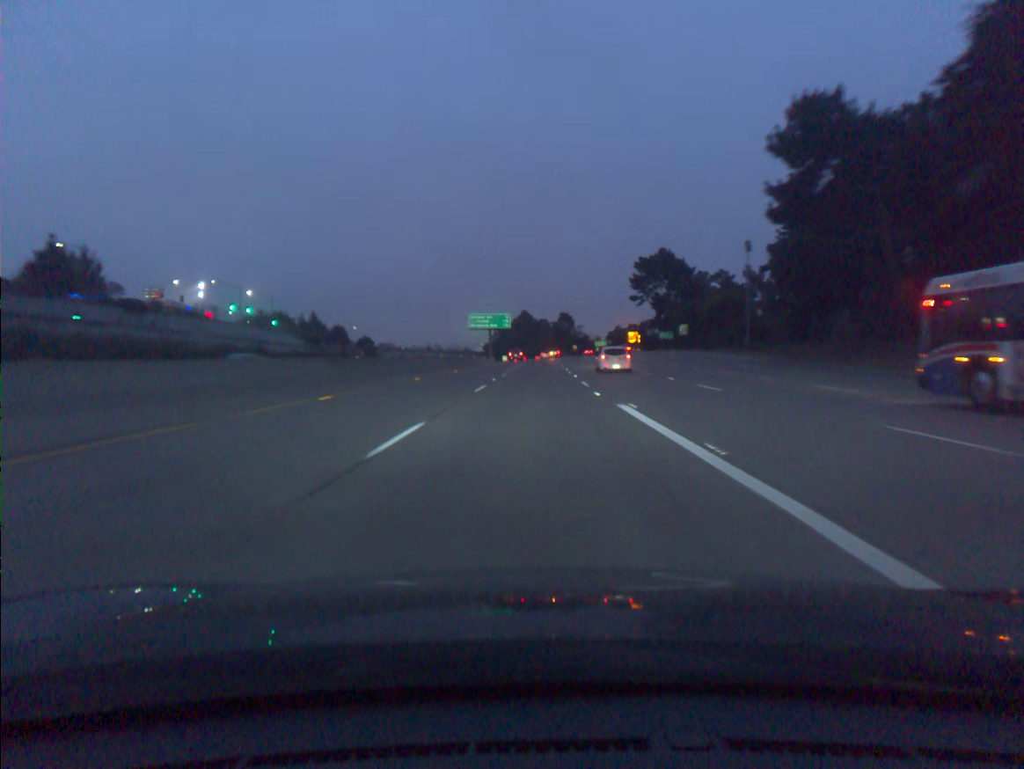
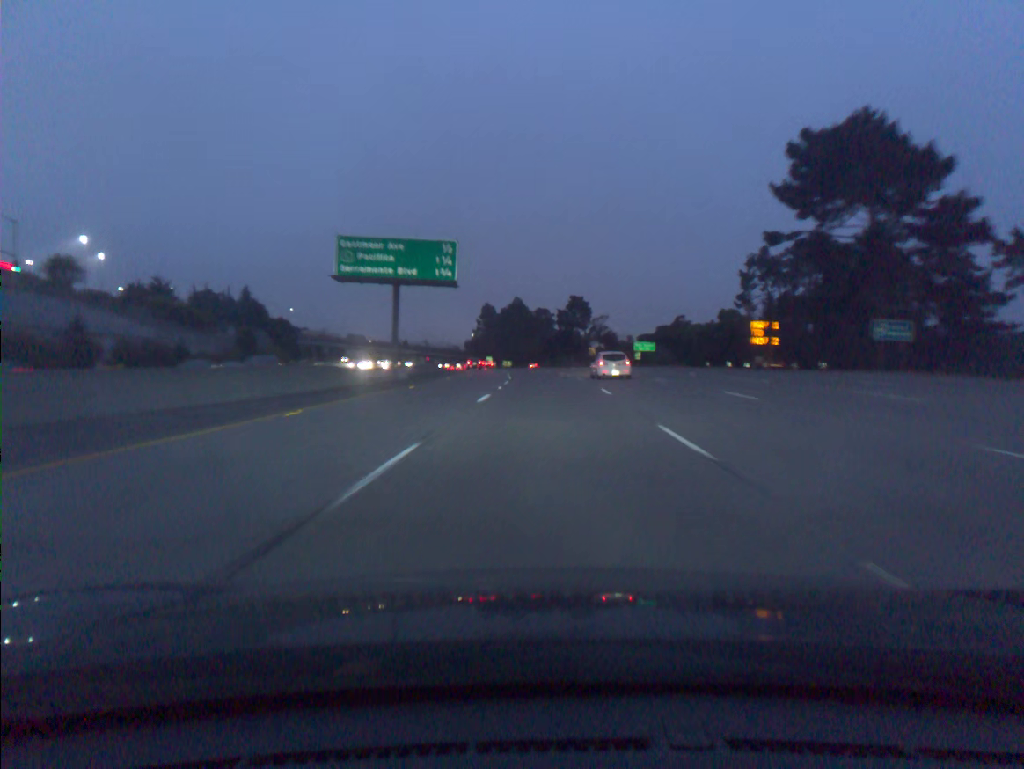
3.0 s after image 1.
(+0.4, +91.3) m; 0°
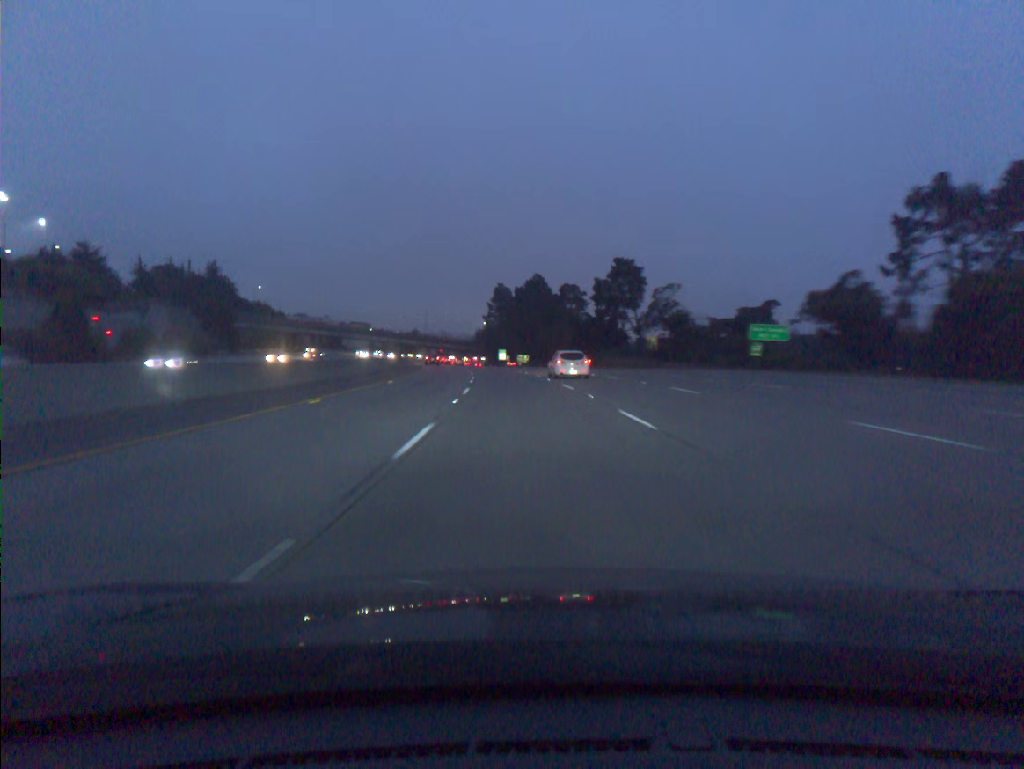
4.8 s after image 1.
(-0.2, +54.7) m; -1°
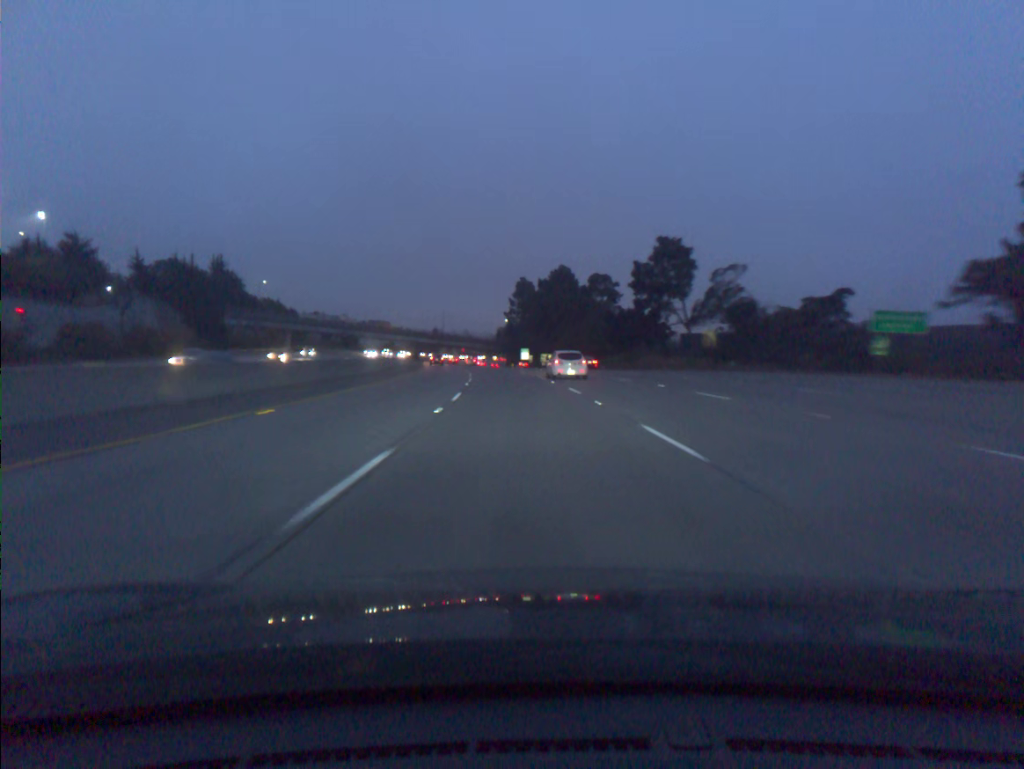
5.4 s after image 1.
(-0.3, +18.3) m; -2°
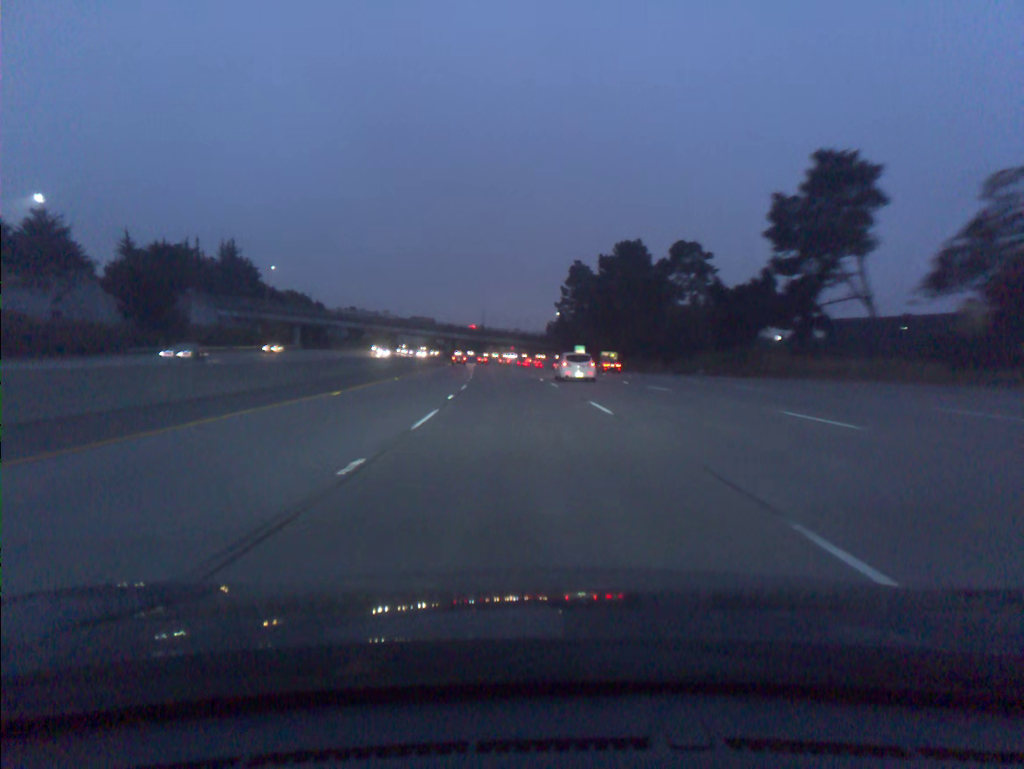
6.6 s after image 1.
(-1.2, +36.8) m; -4°
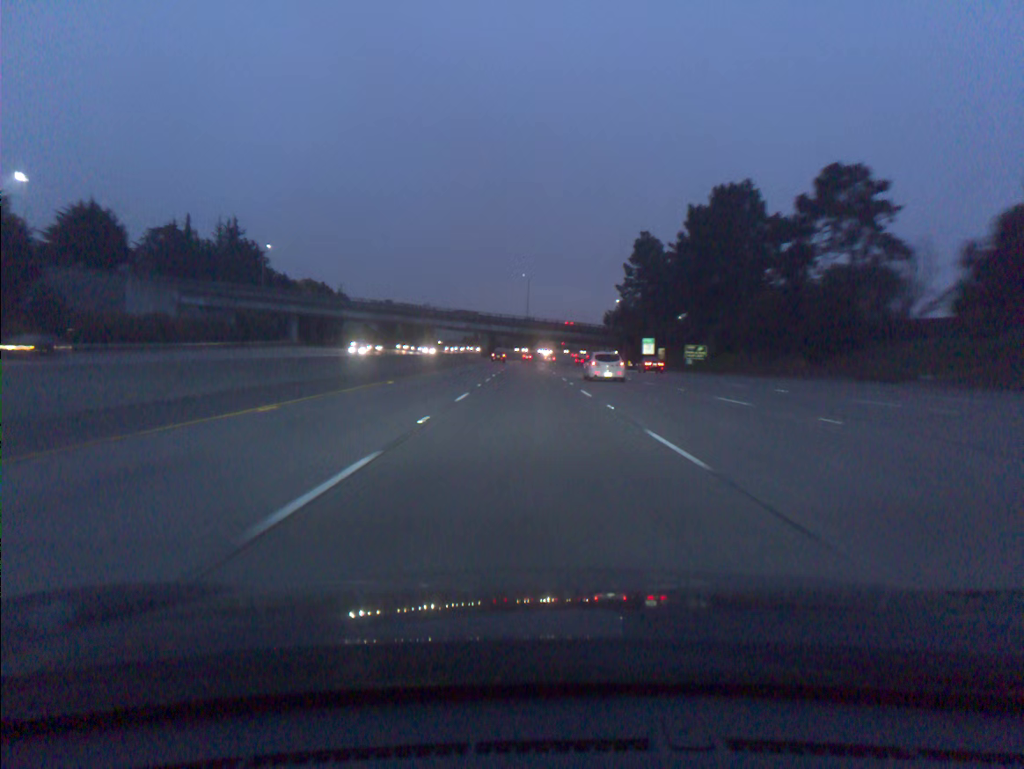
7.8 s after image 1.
(-1.2, +36.9) m; -4°
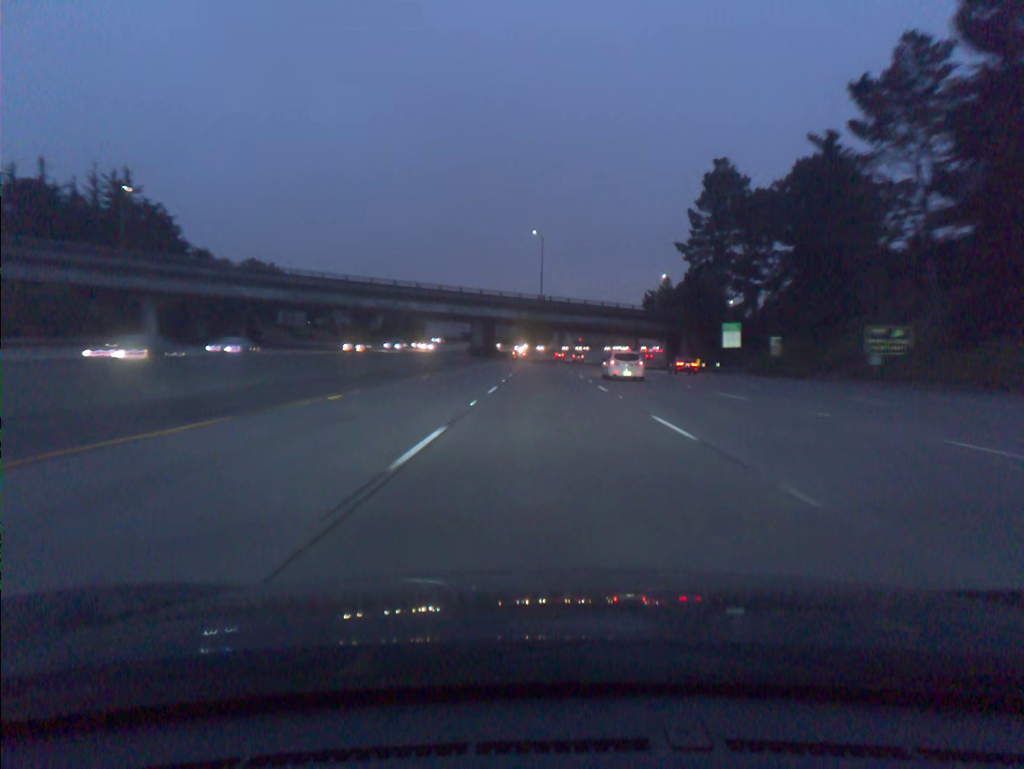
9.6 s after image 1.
(-0.9, +55.5) m; -1°
